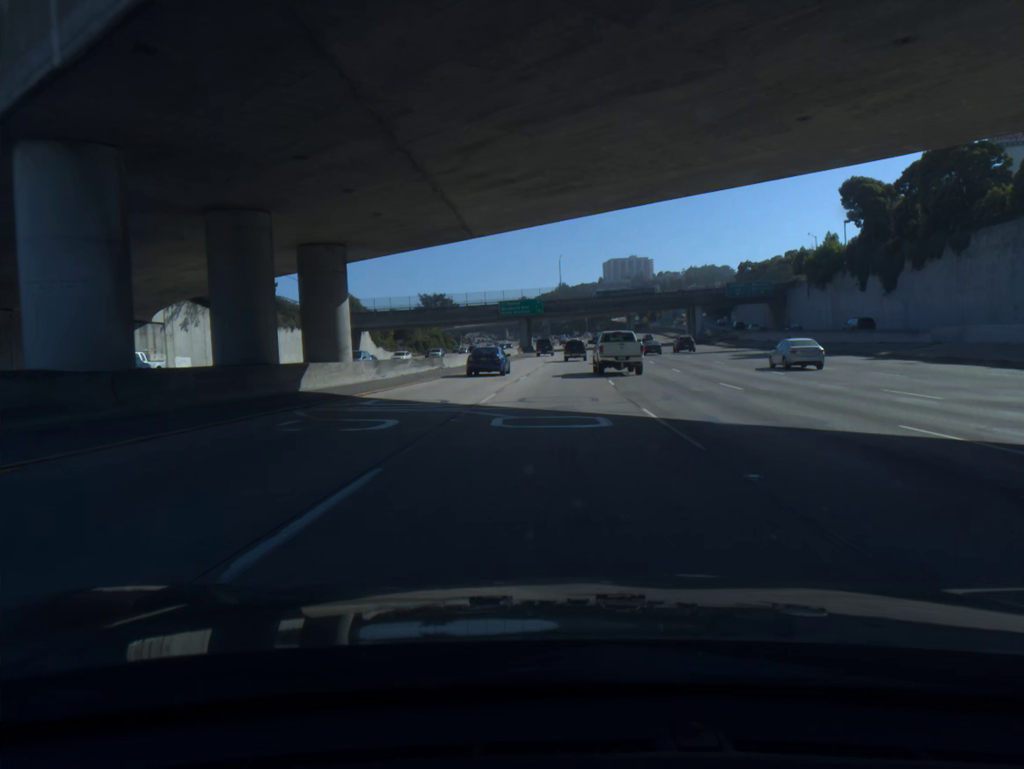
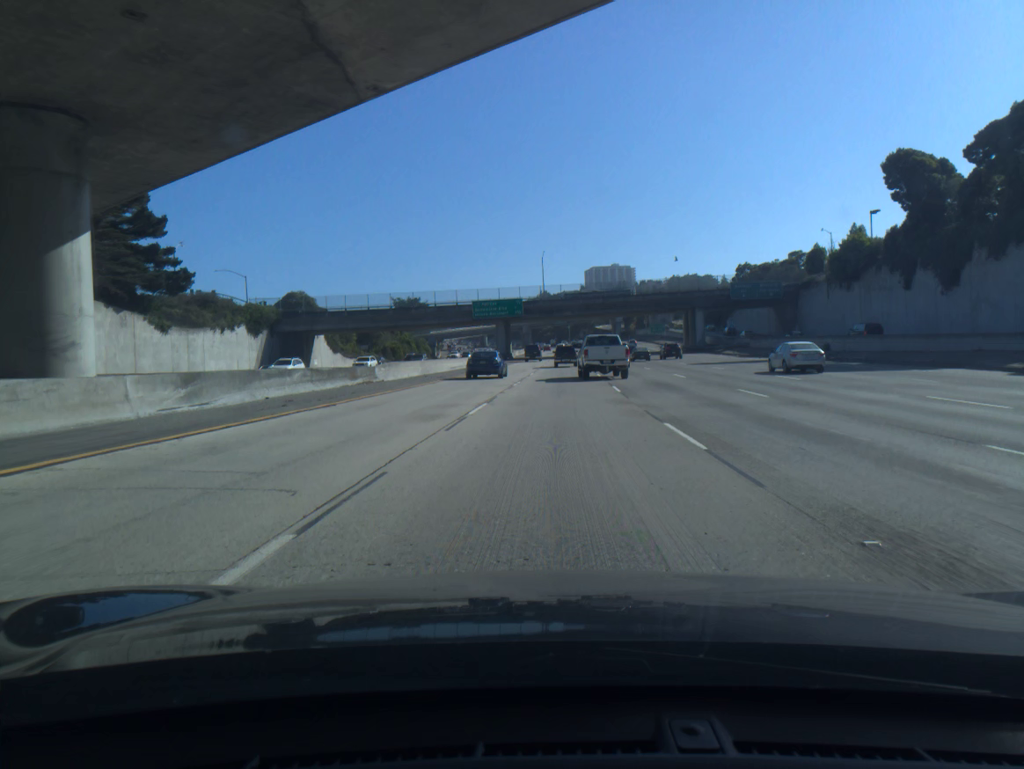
(+0.2, +17.3) m; +1°
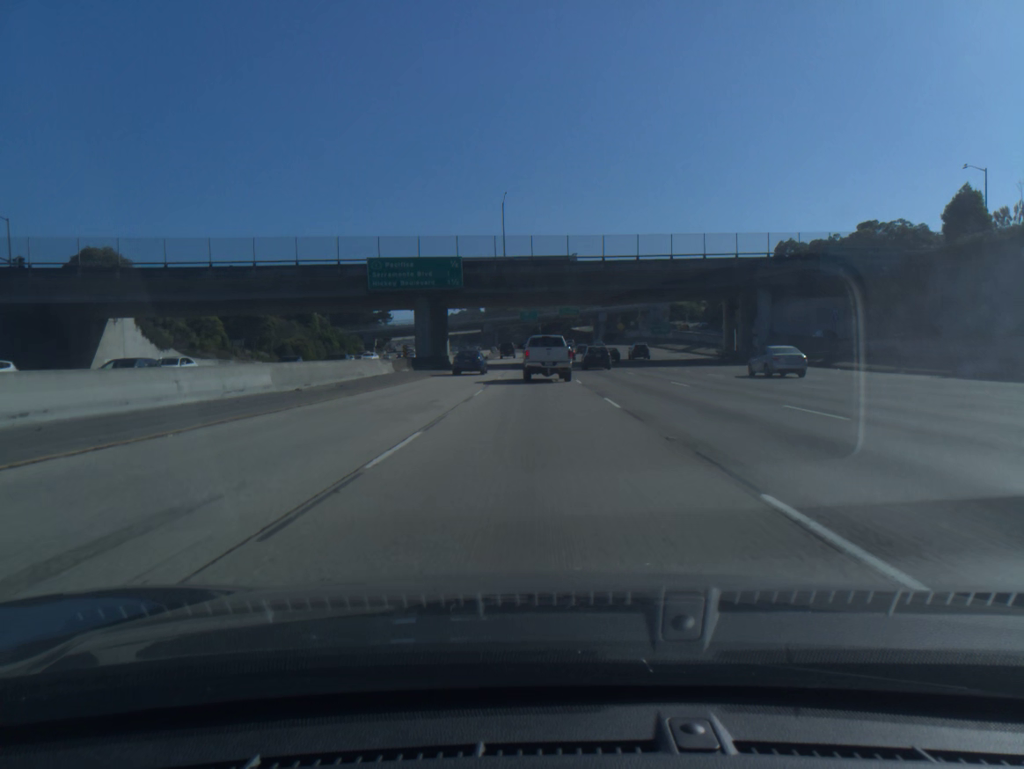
(+1.5, +51.2) m; +2°
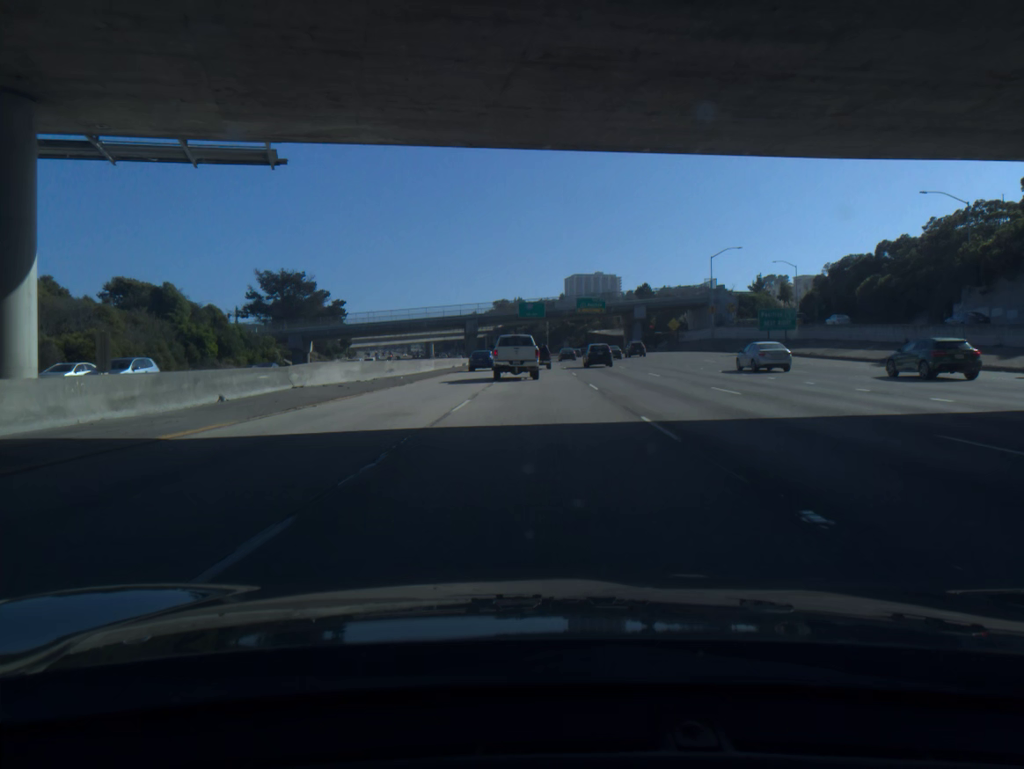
(-0.4, +65.1) m; 0°
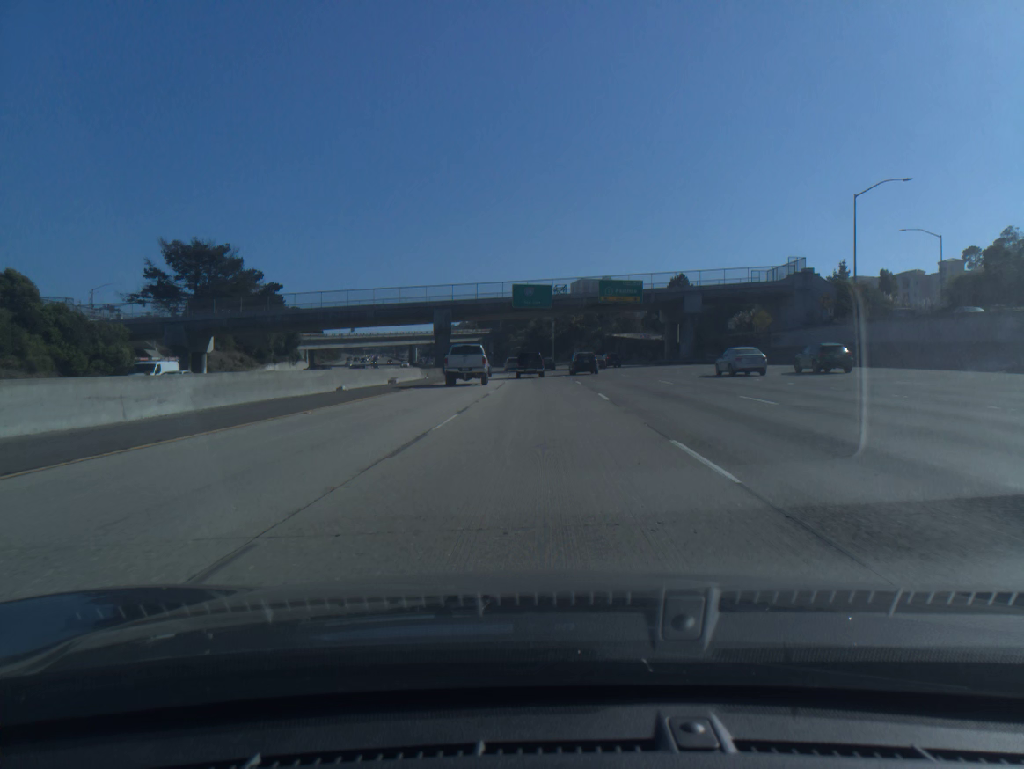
(0.0, +47.0) m; 0°
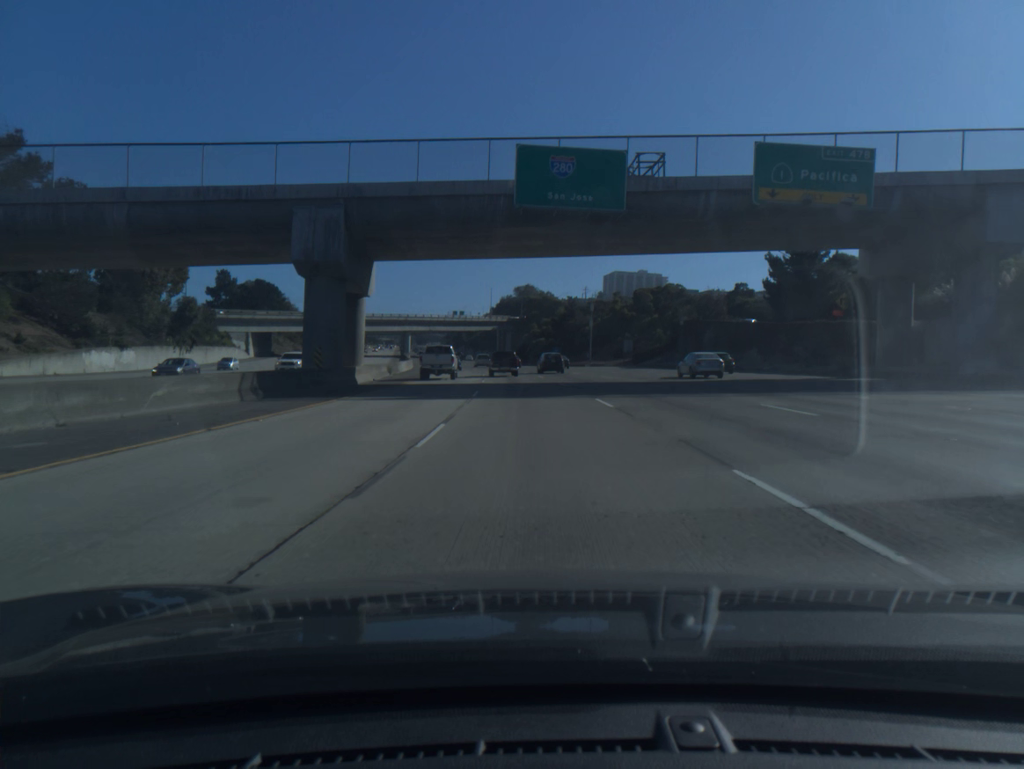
(-0.8, +61.2) m; -2°
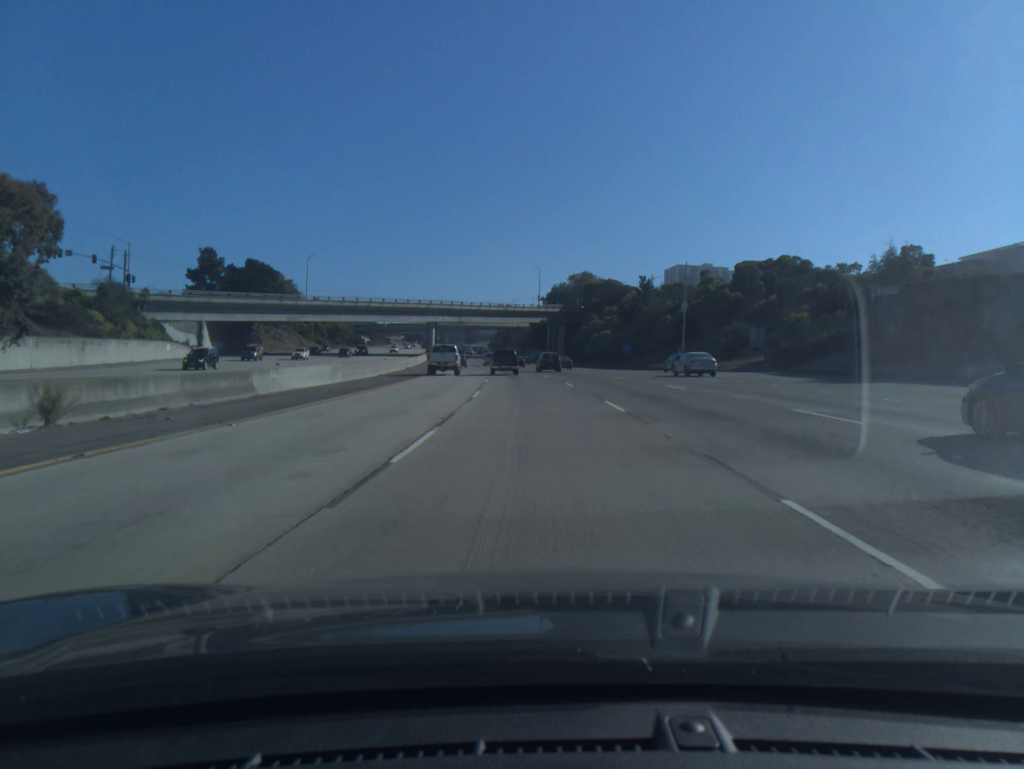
(-1.5, +45.3) m; -4°
